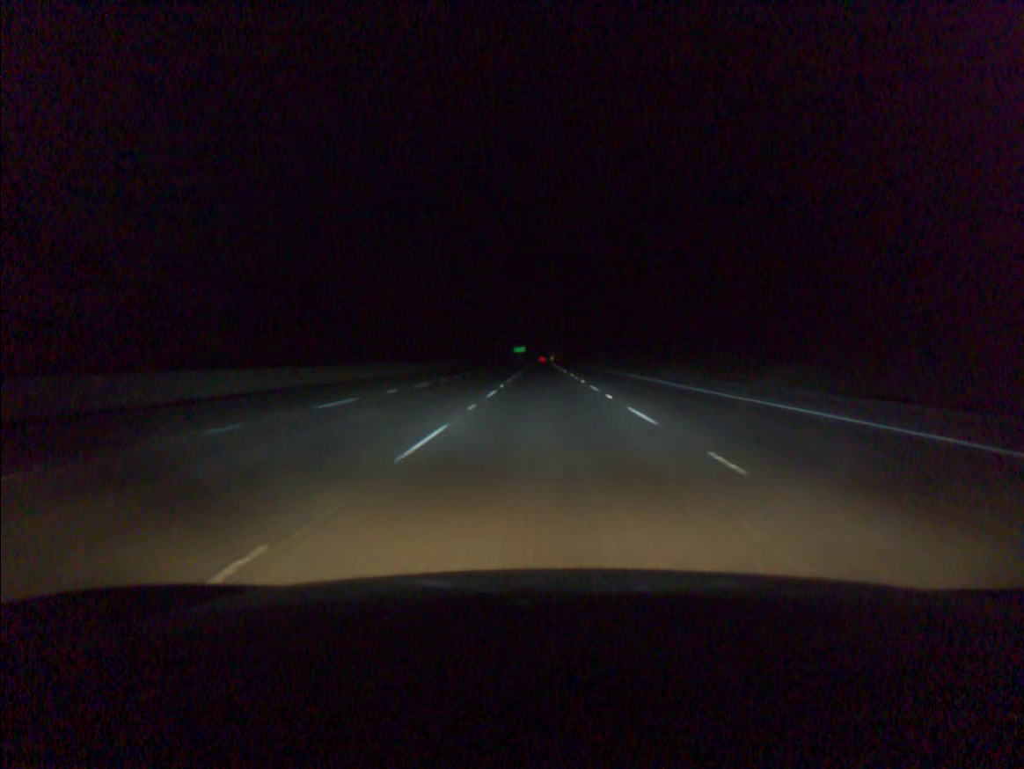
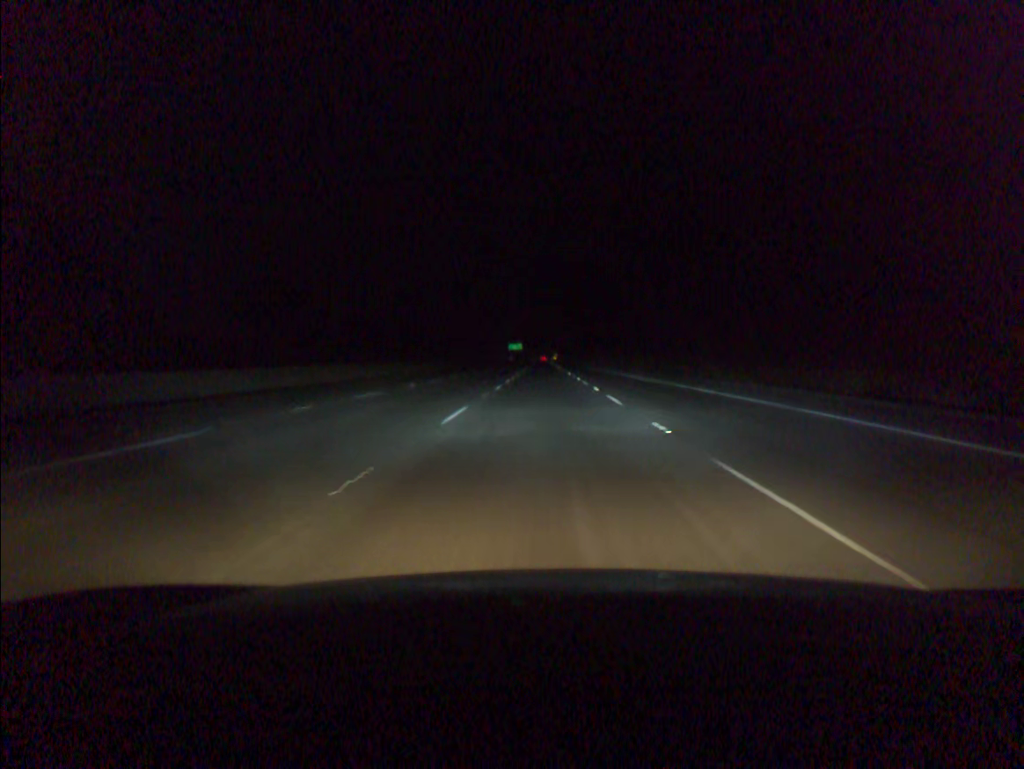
(+0.2, +97.3) m; 0°
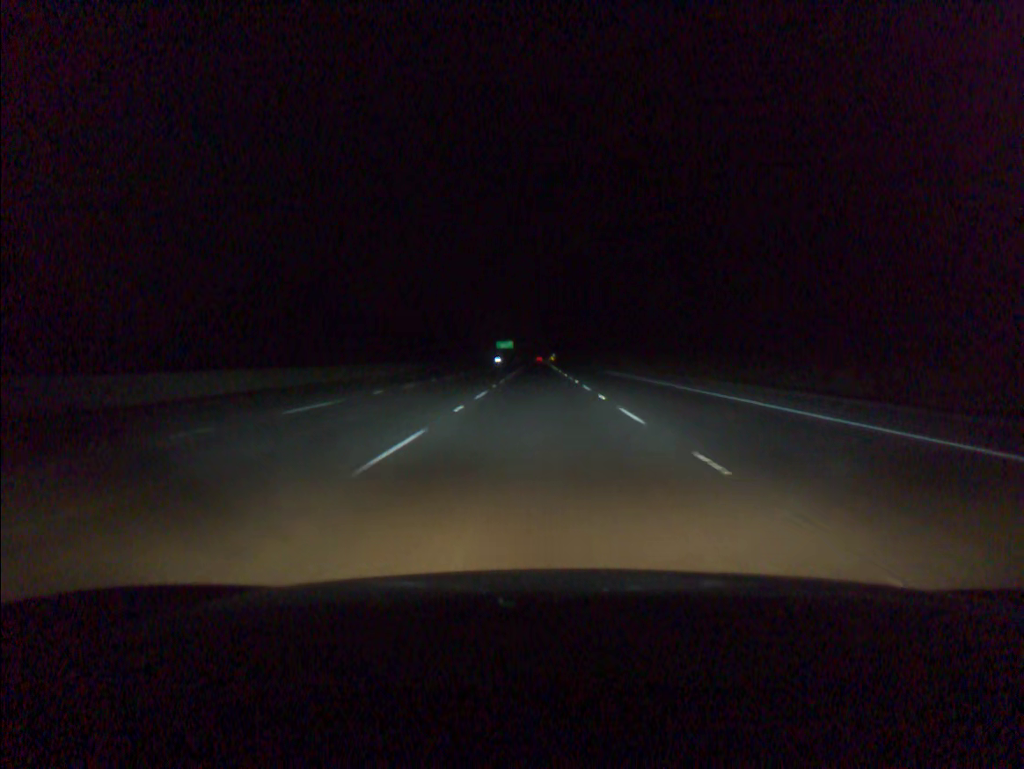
(+0.3, +78.4) m; 0°
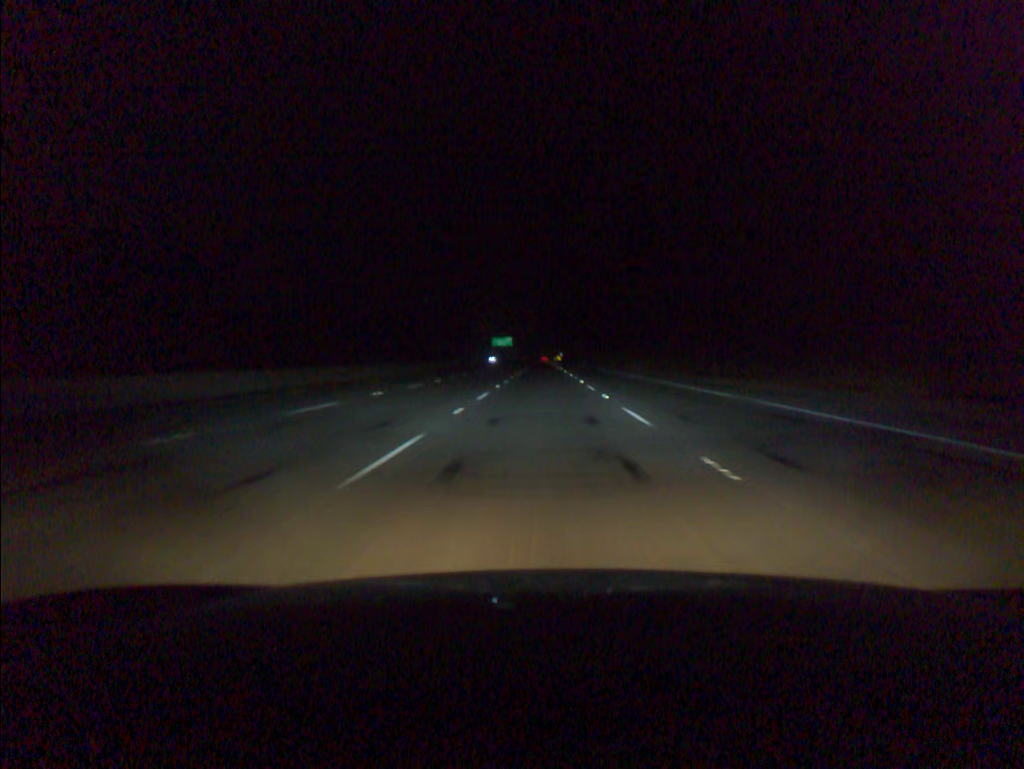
(-0.2, +58.9) m; 0°
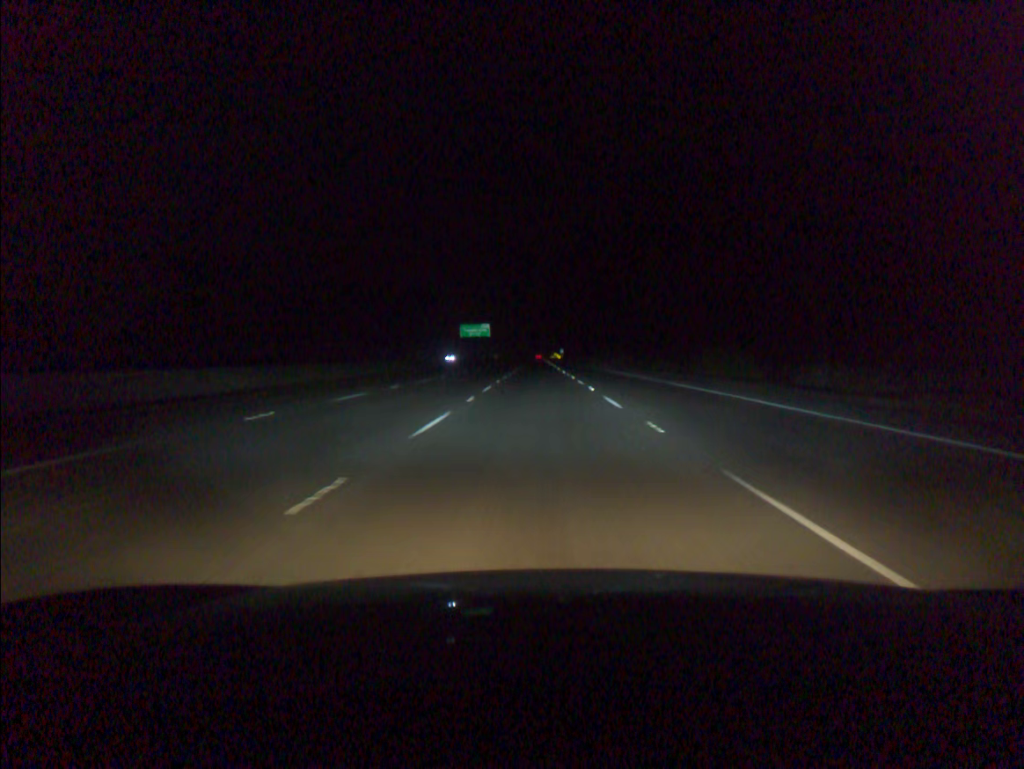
(+0.2, +98.0) m; 0°
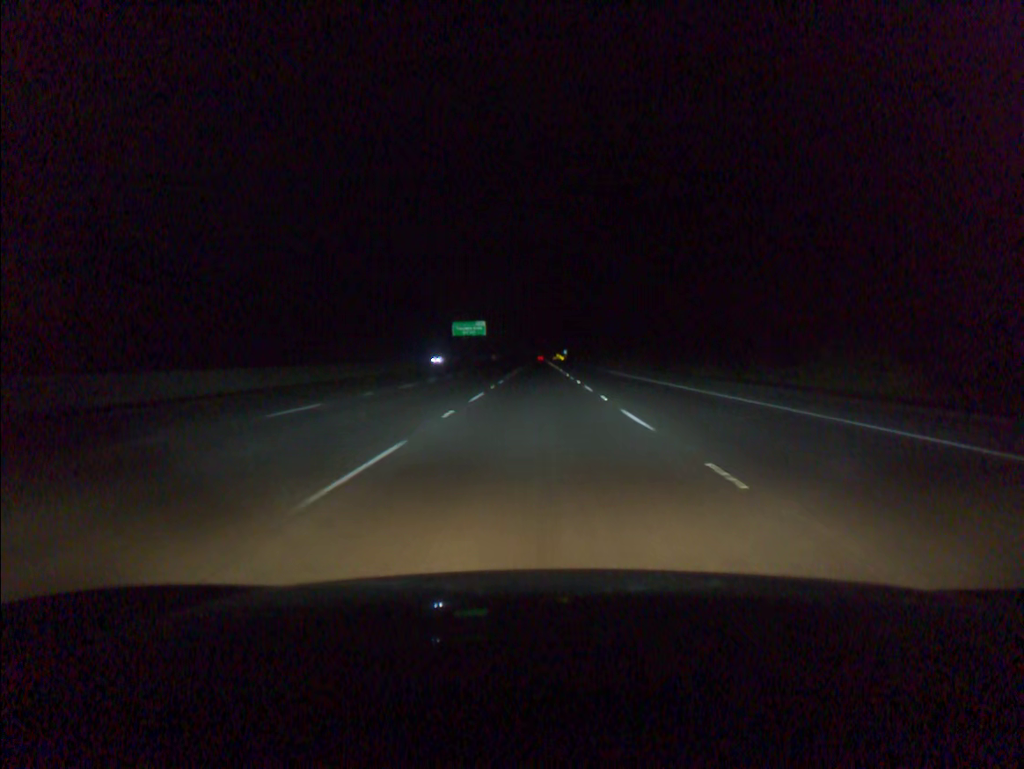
(0.0, +19.6) m; 0°
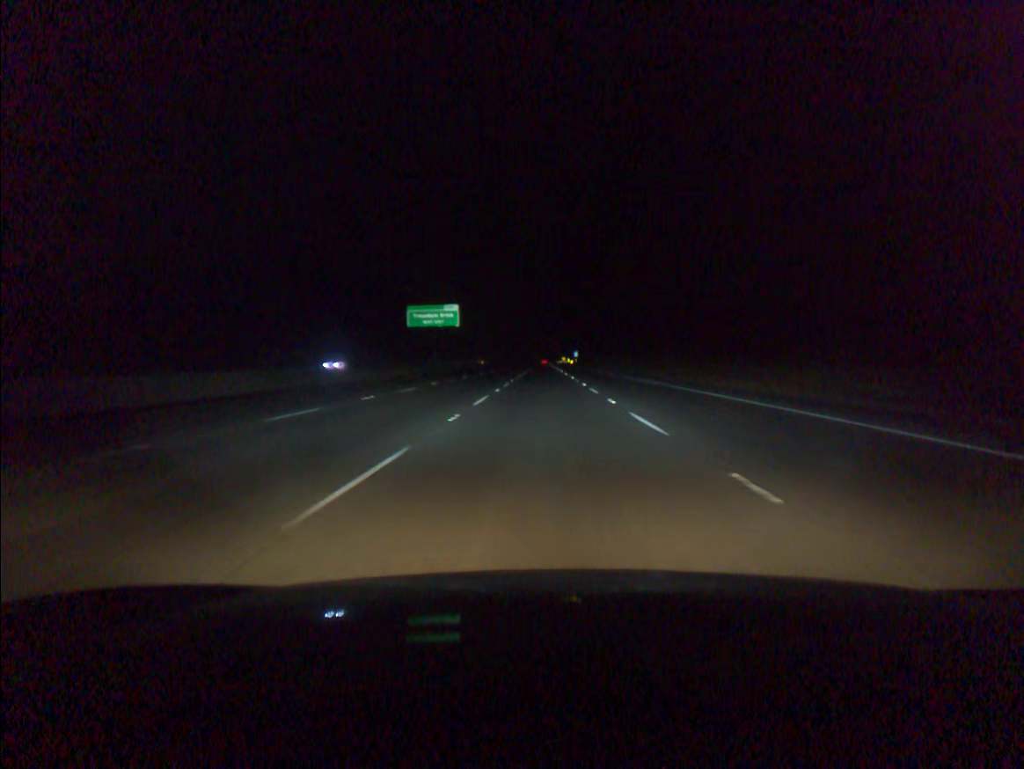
(-0.2, +58.7) m; 0°
